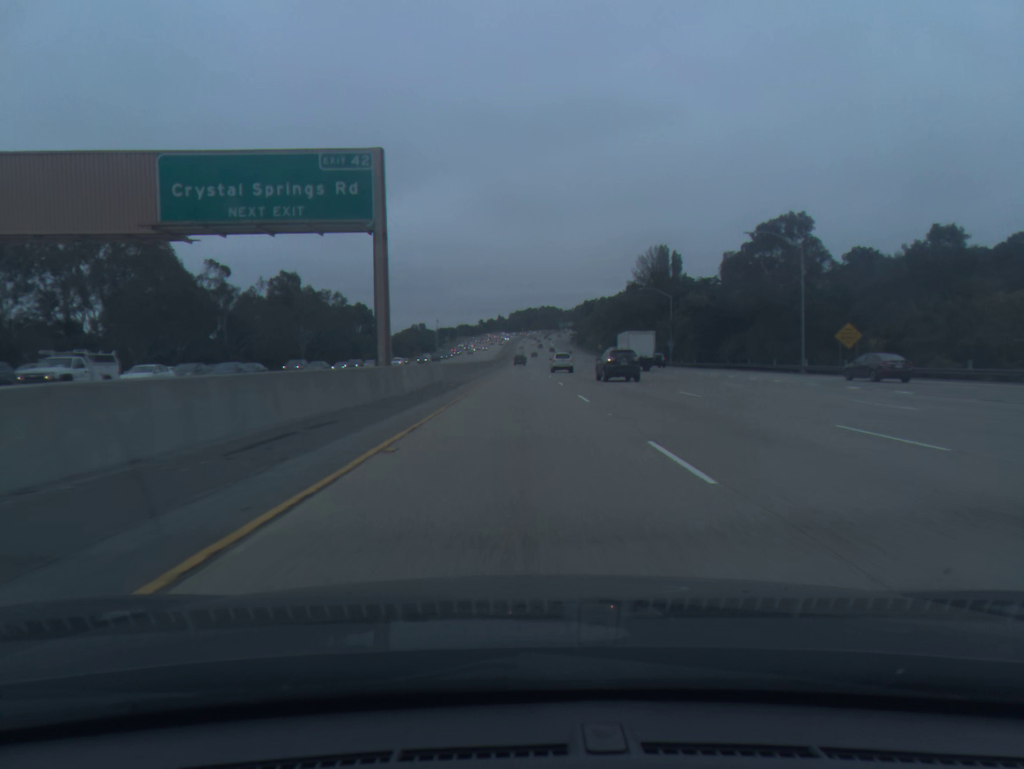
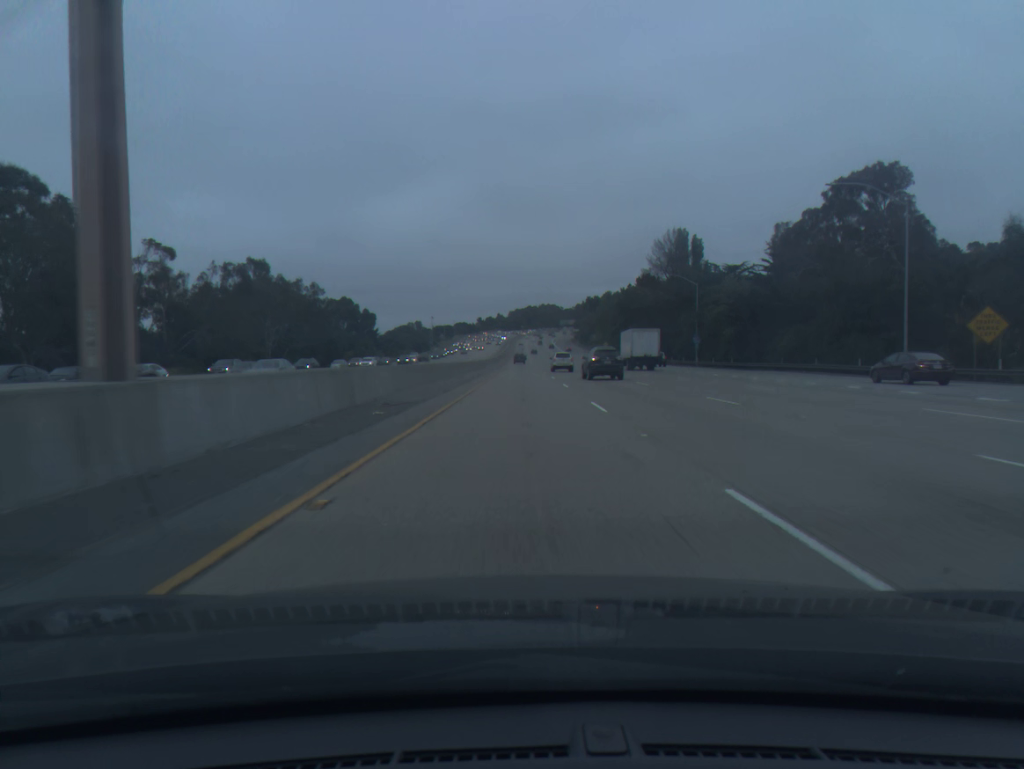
(0.0, +18.3) m; 0°
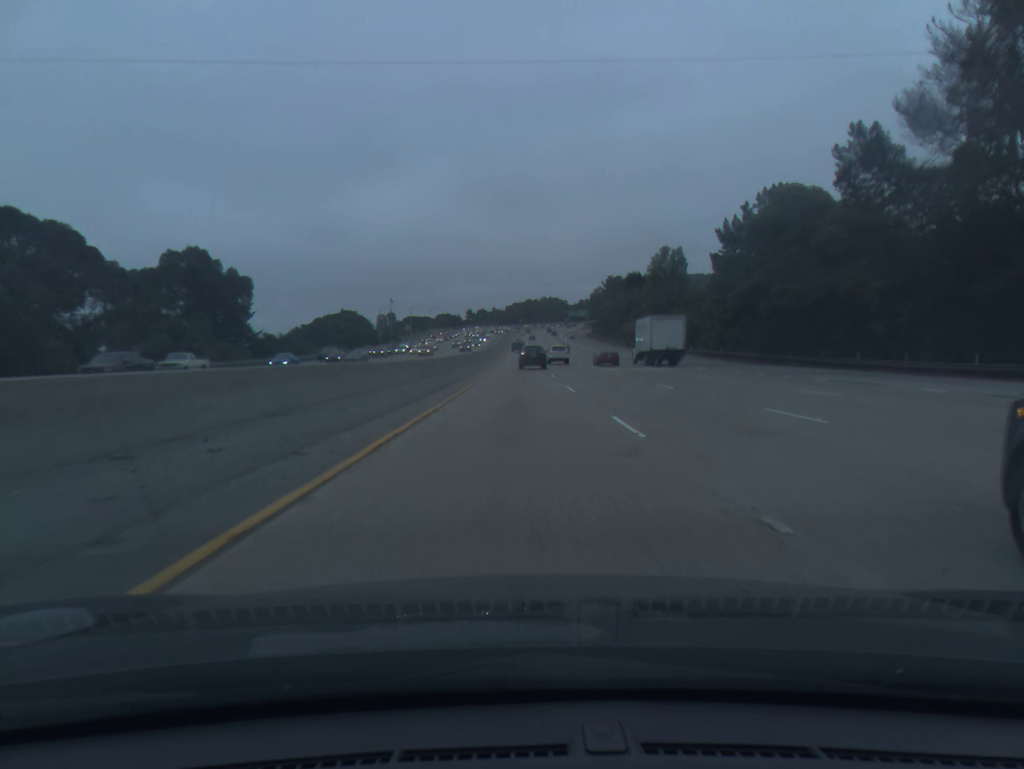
(+0.3, +92.0) m; 0°
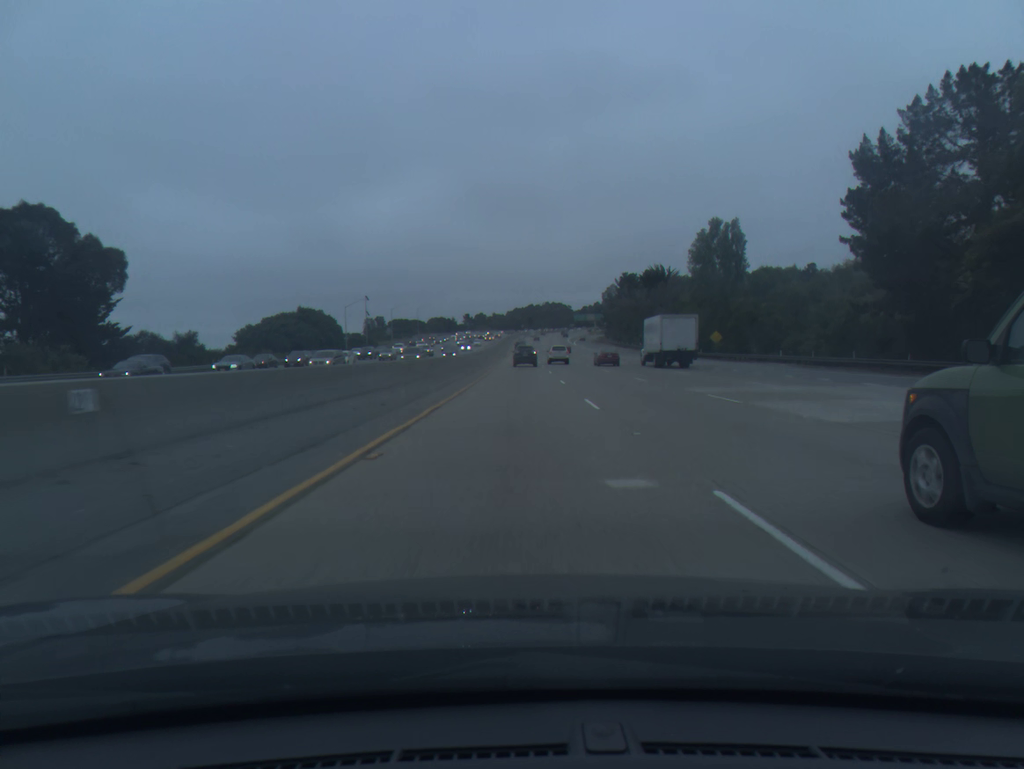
(0.0, +36.8) m; 0°
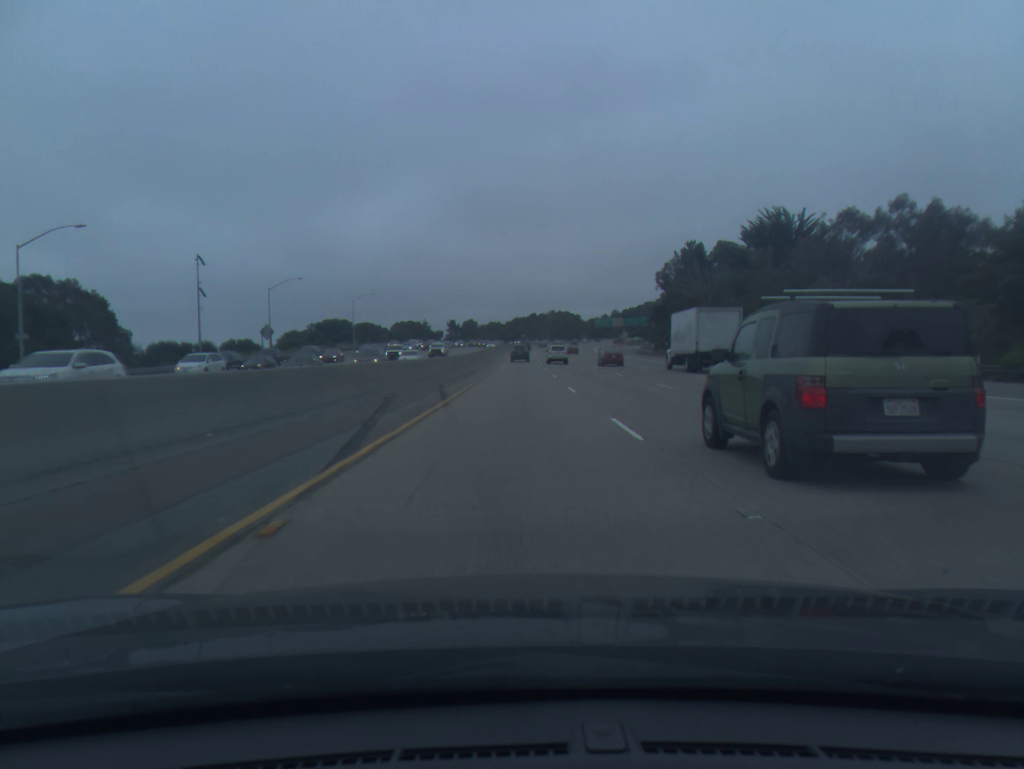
(+0.2, +91.4) m; 0°
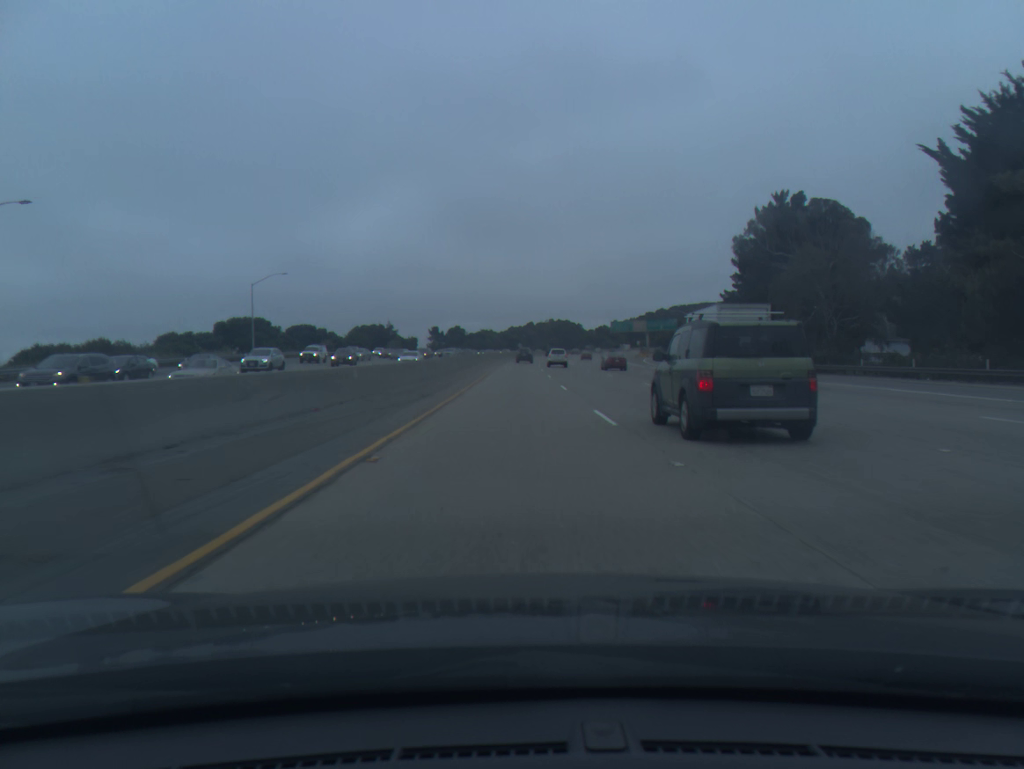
(+0.1, +54.5) m; 0°
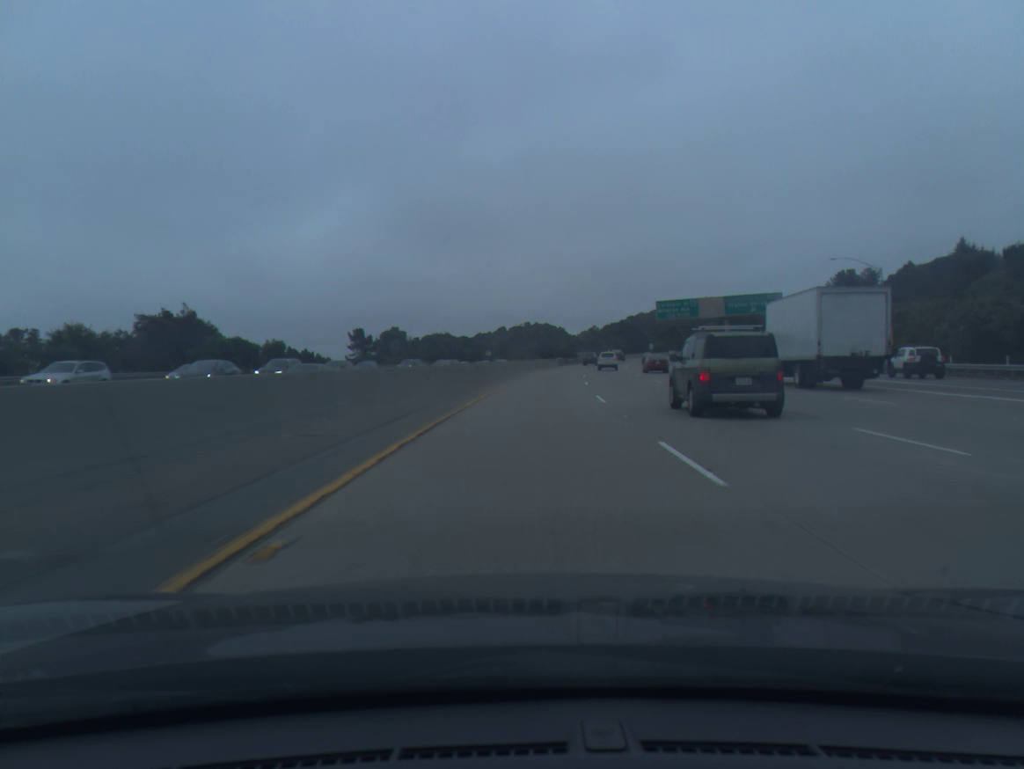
(+0.4, +91.7) m; +2°
